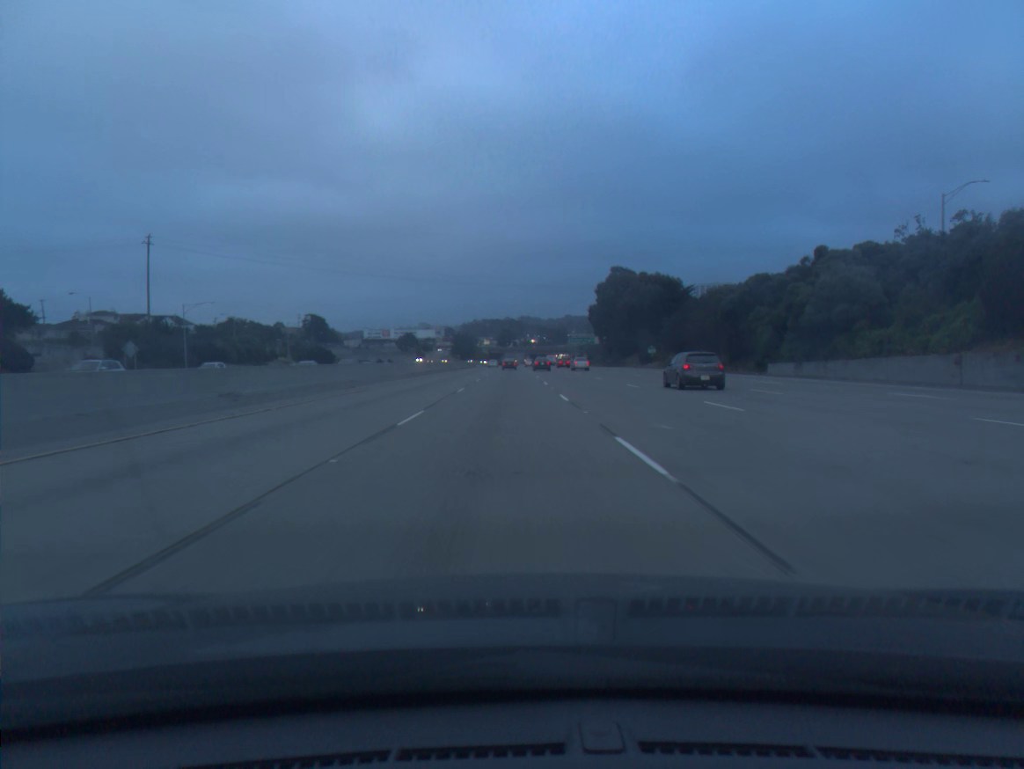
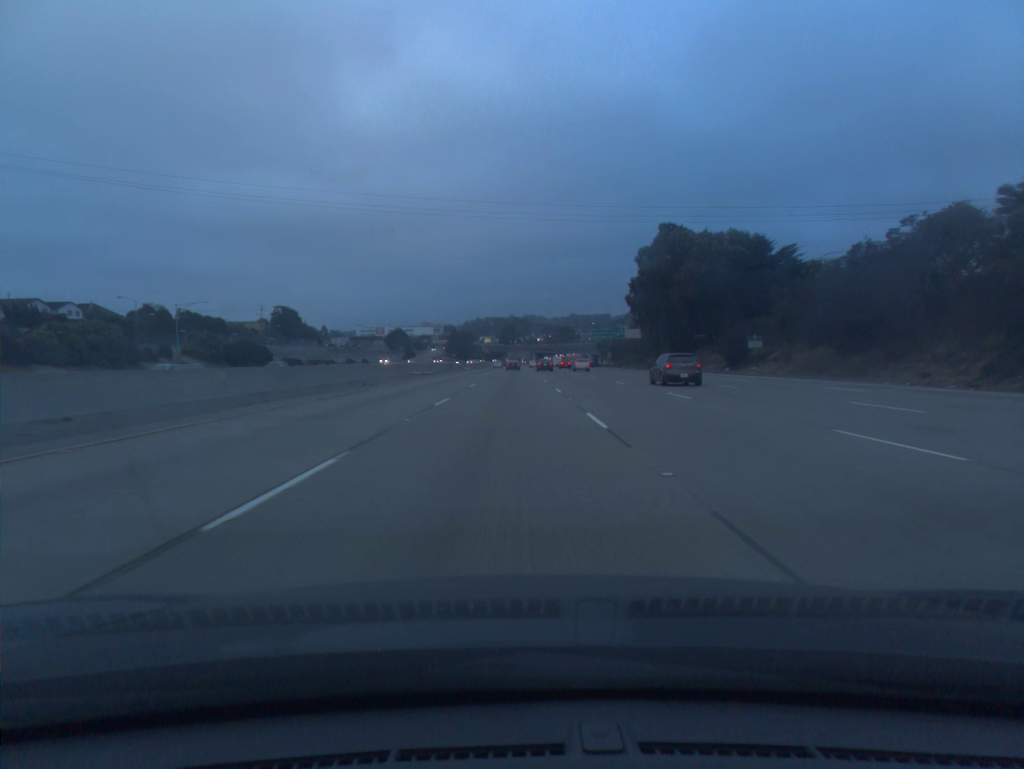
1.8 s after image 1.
(-0.2, +52.6) m; 0°
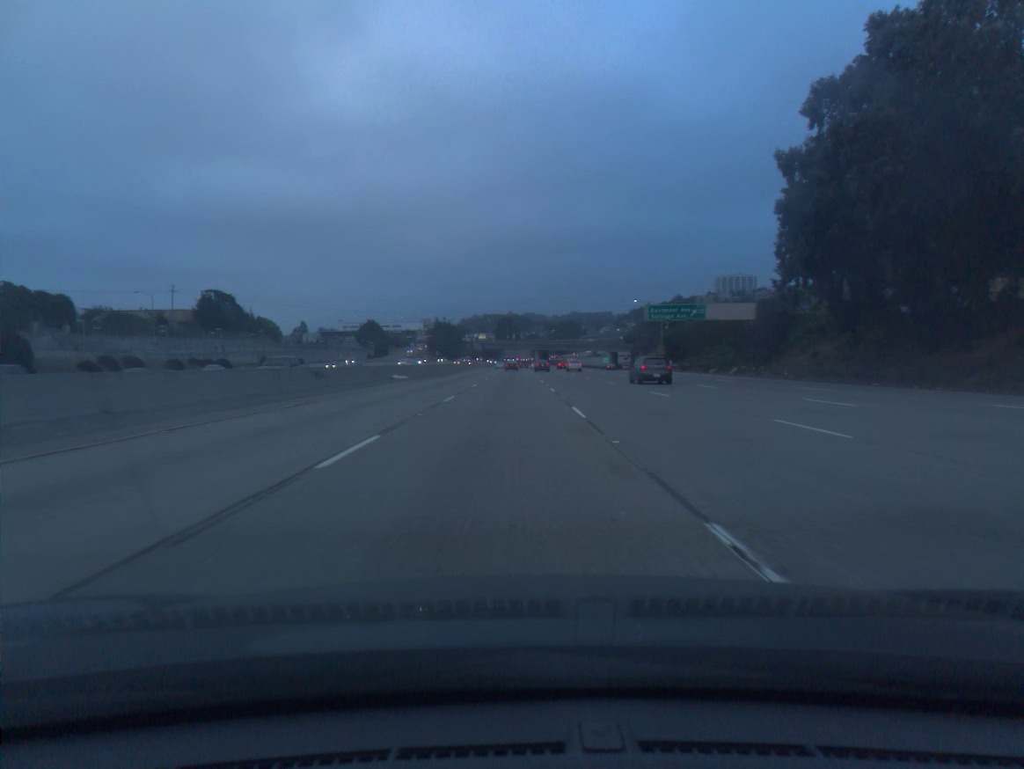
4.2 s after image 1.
(+0.1, +70.2) m; 0°
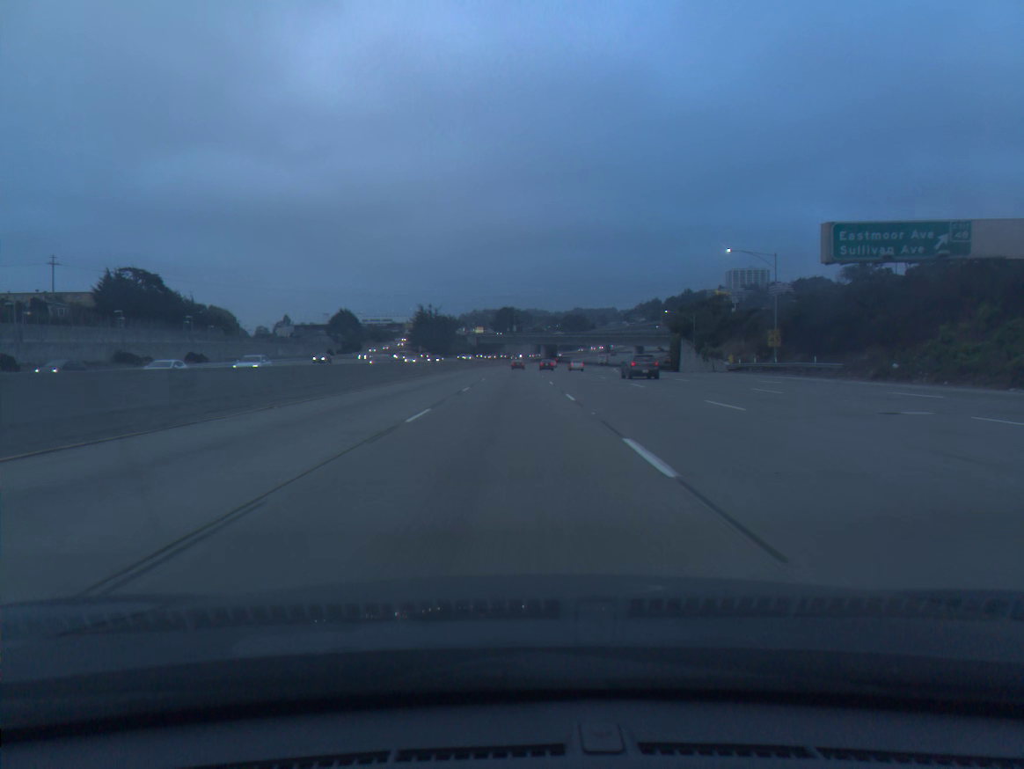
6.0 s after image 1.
(-0.1, +52.6) m; 0°
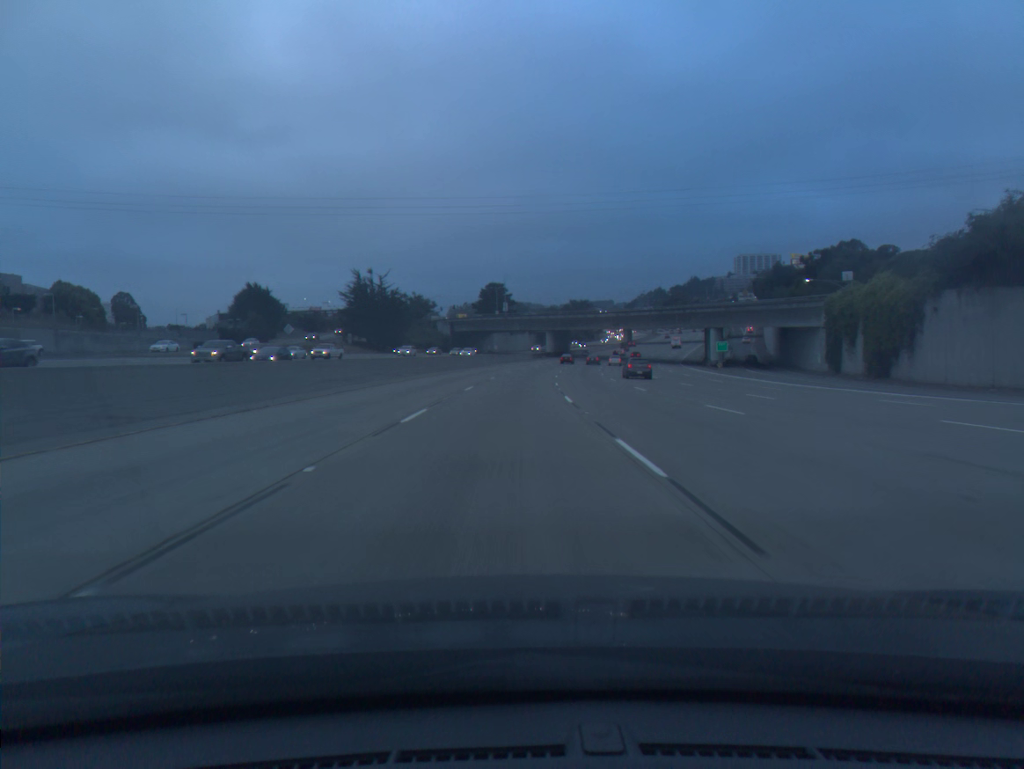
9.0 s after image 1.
(+0.3, +87.5) m; 0°
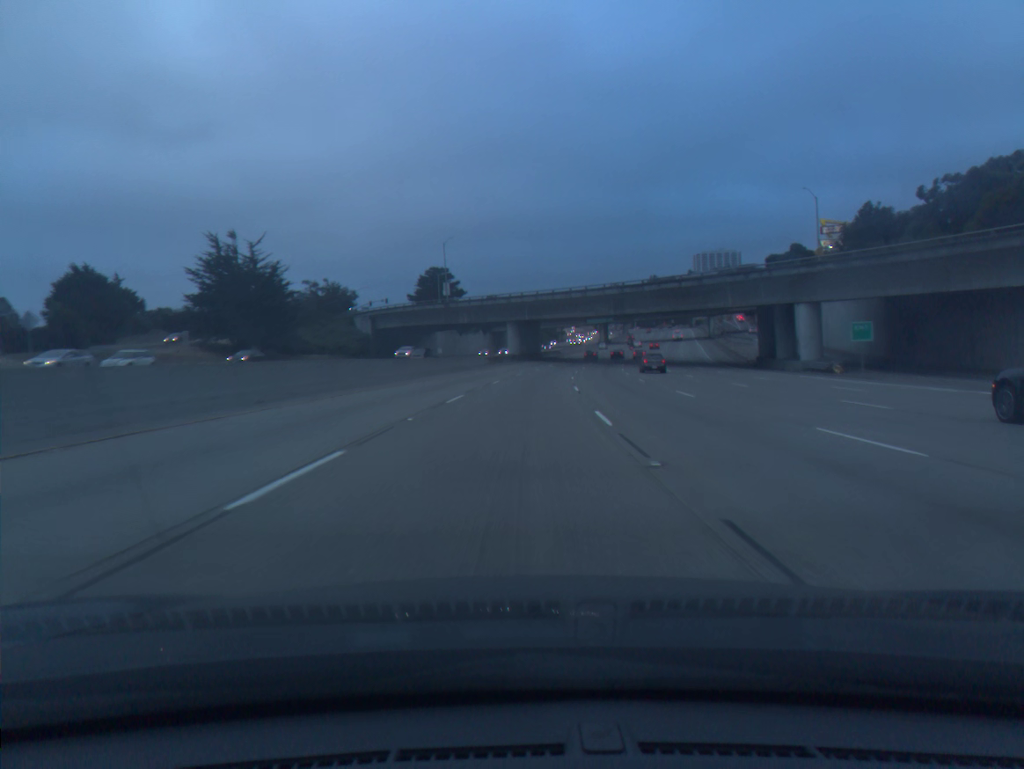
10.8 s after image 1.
(+1.0, +52.5) m; +3°
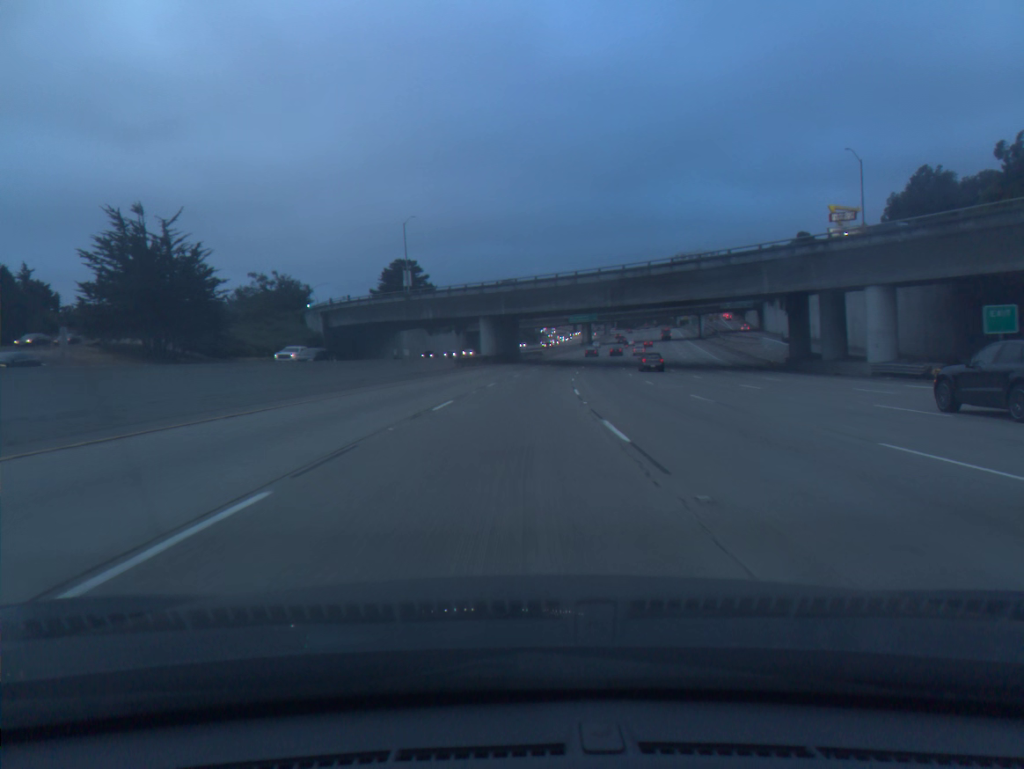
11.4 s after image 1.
(+0.2, +17.5) m; +2°
